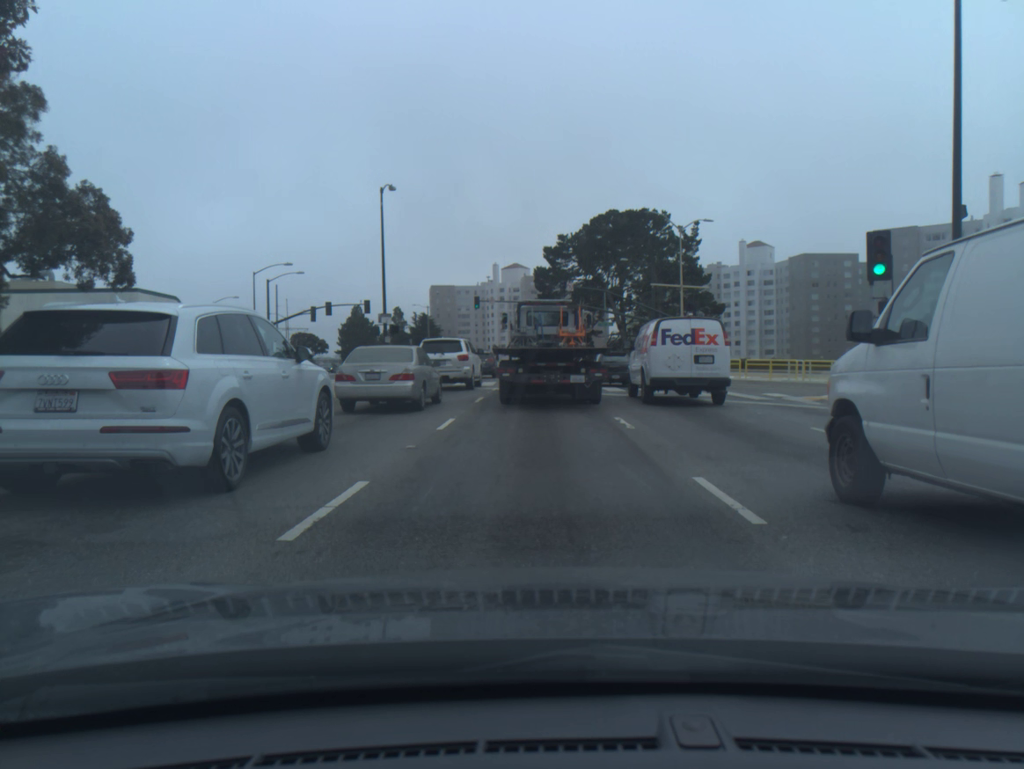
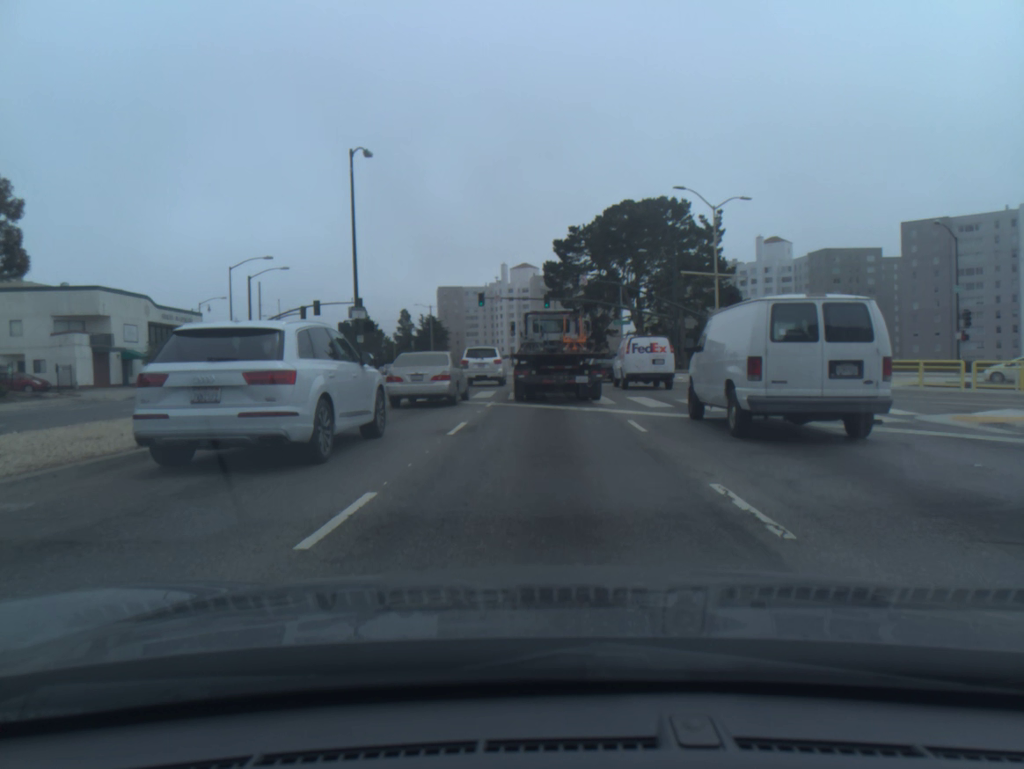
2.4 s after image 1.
(-0.2, +7.6) m; -2°
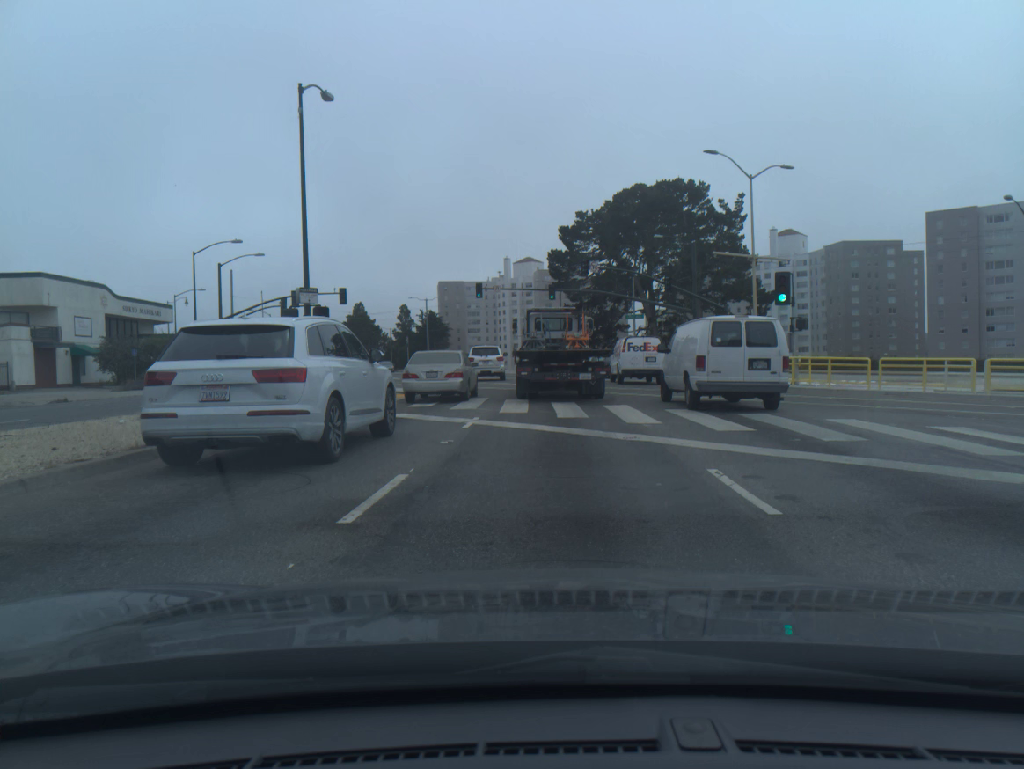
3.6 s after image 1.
(0.0, +6.7) m; 0°
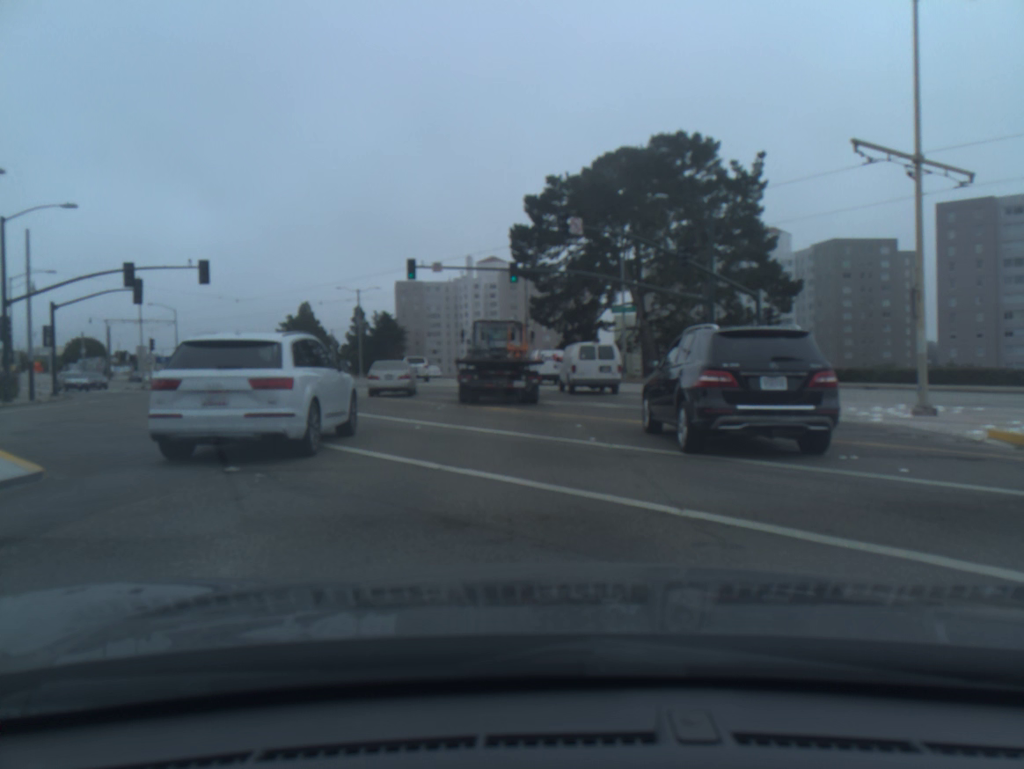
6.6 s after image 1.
(+0.6, +20.2) m; +3°
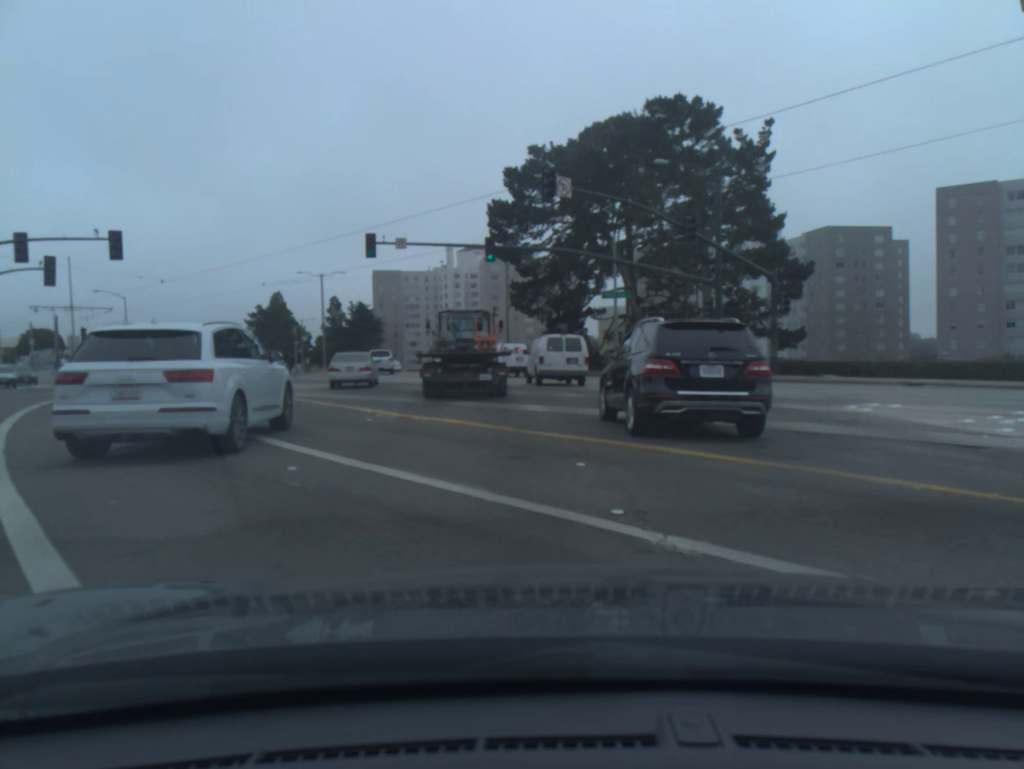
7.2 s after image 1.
(+0.1, +6.5) m; +2°
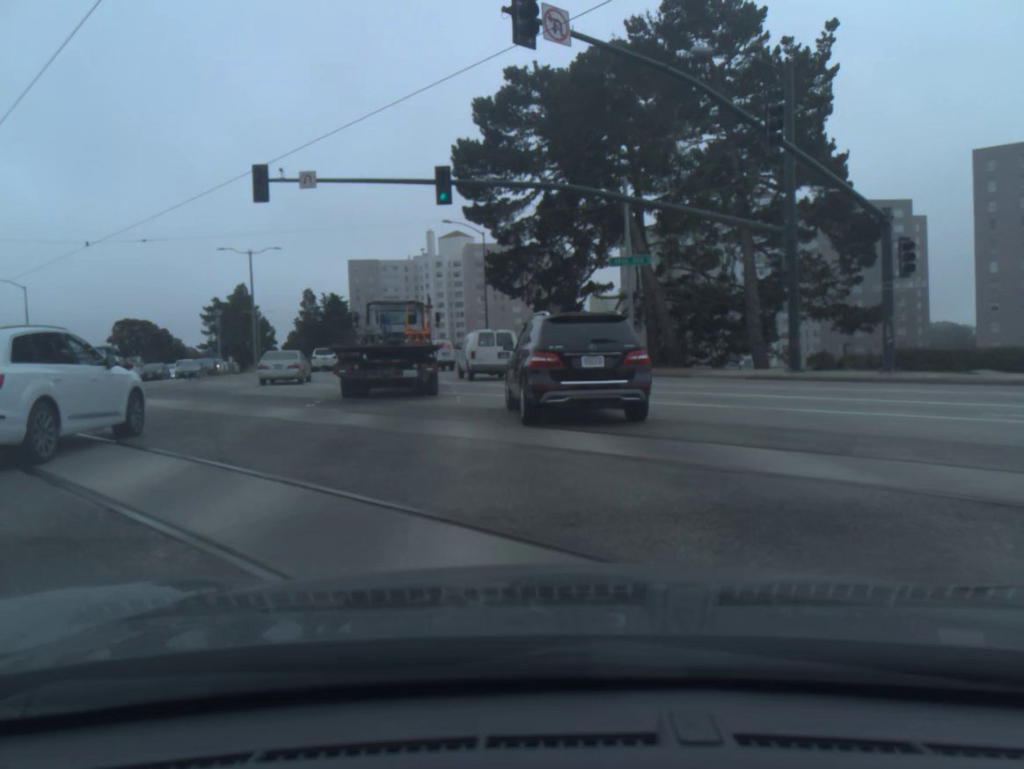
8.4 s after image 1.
(+0.2, +14.4) m; +1°
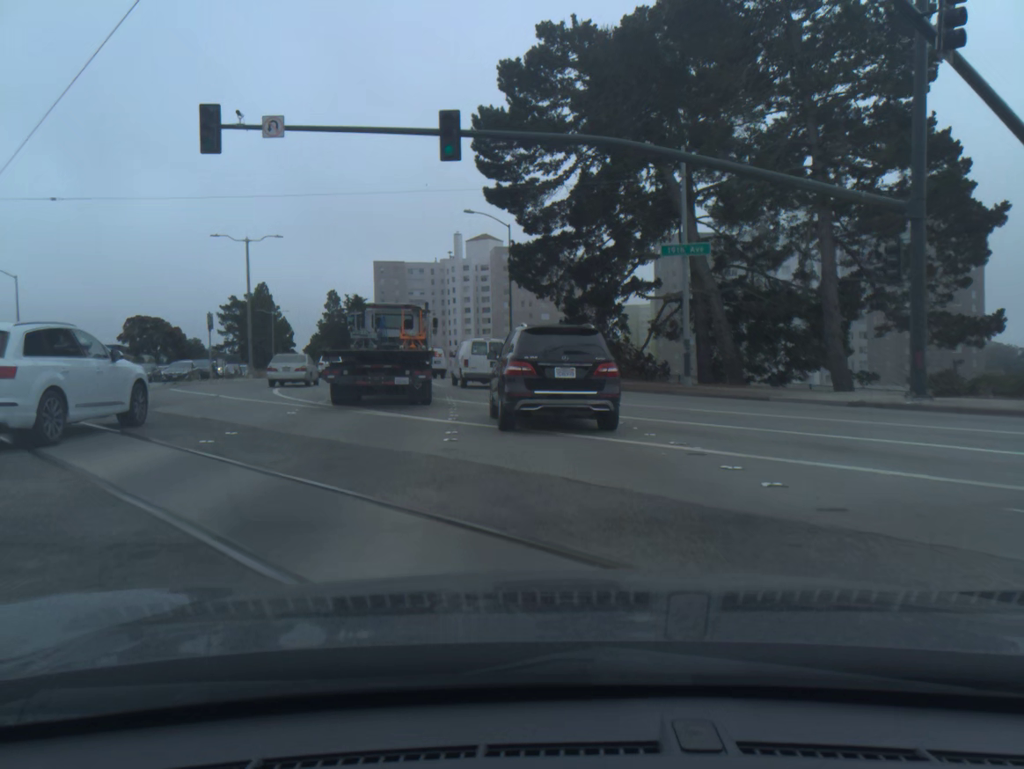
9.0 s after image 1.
(-0.2, +7.0) m; -3°
